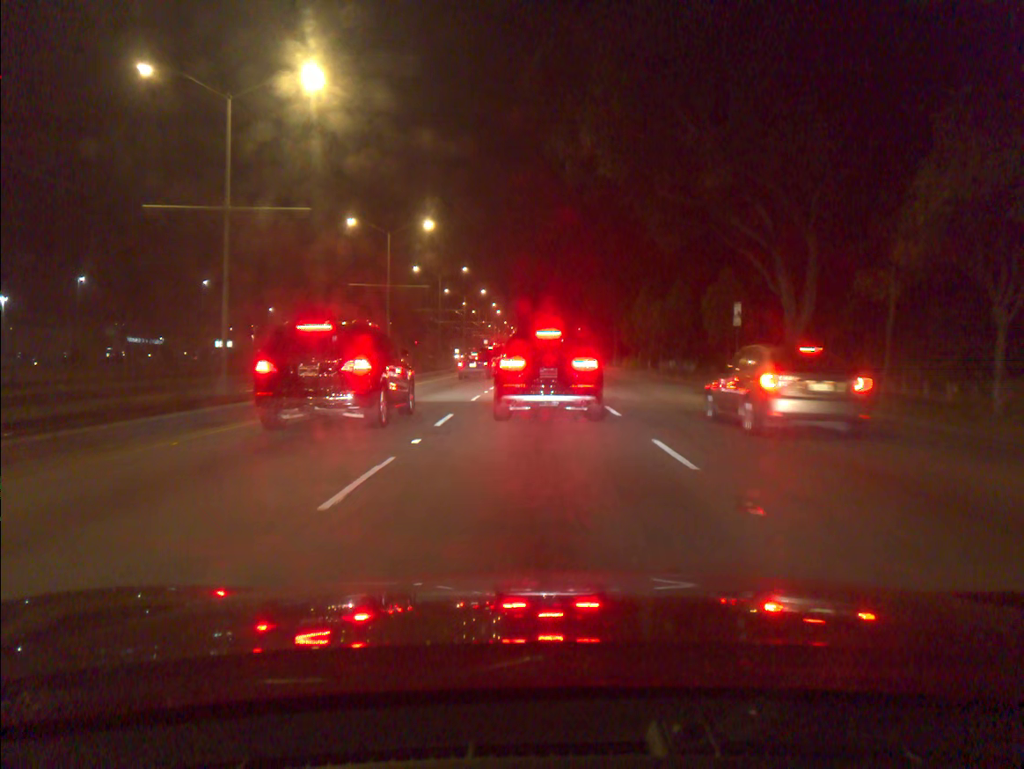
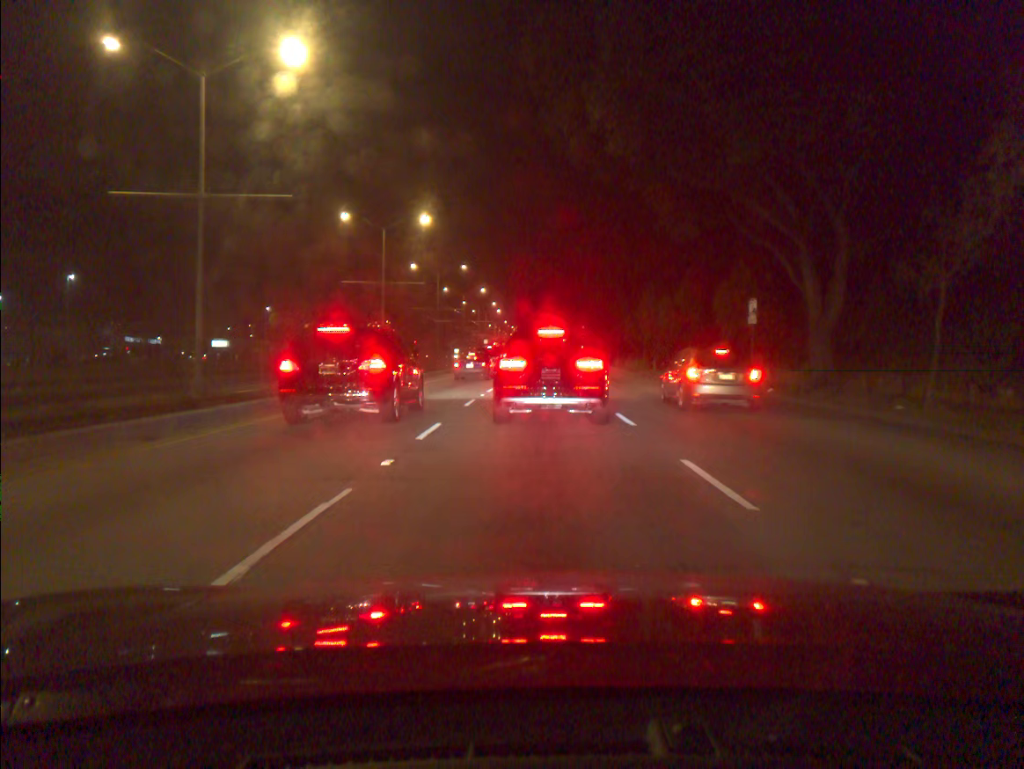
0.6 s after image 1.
(0.0, +2.1) m; 0°
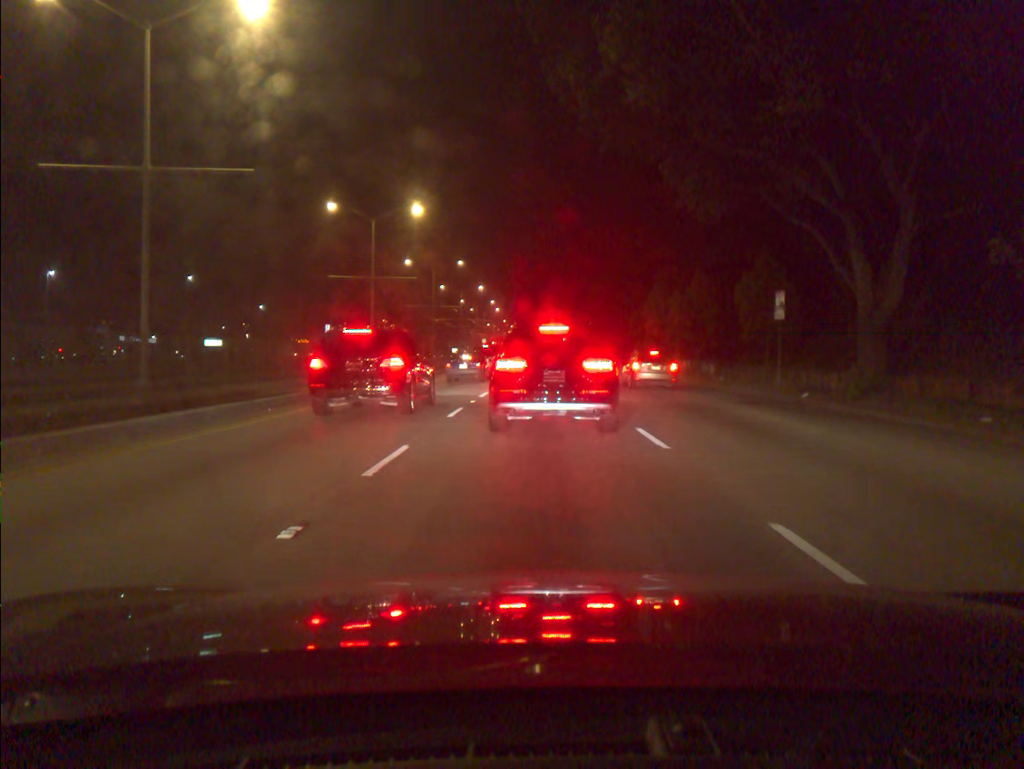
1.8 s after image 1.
(0.0, +3.4) m; 0°
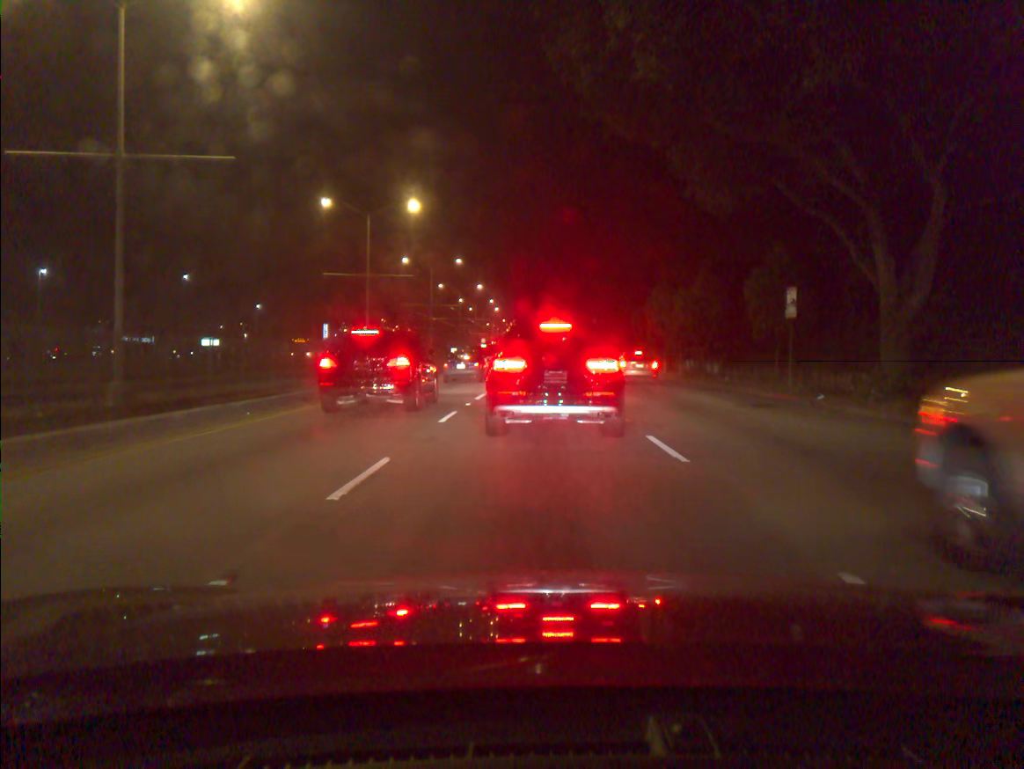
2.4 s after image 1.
(0.0, +1.3) m; 0°
